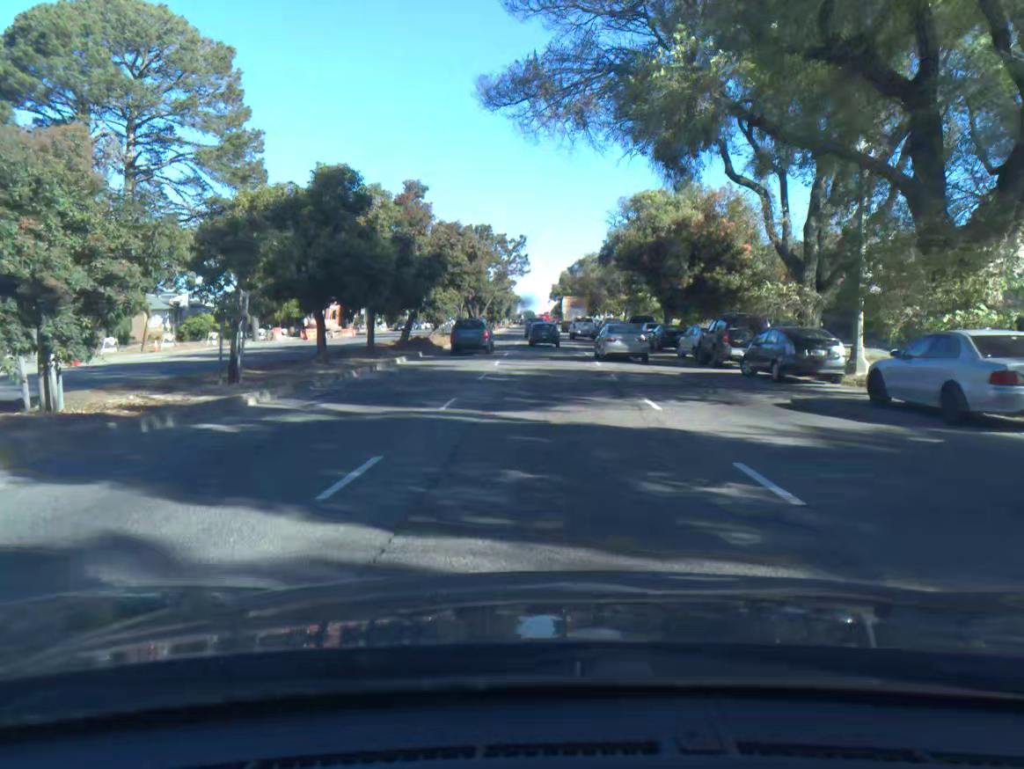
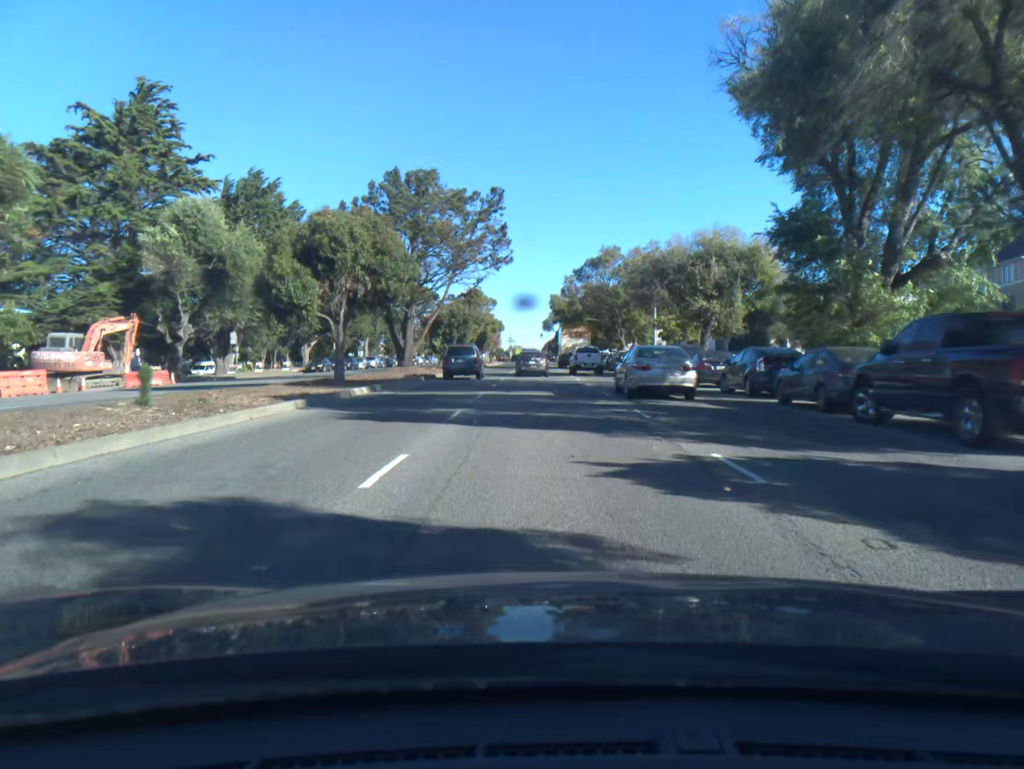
(+0.1, +42.0) m; +1°
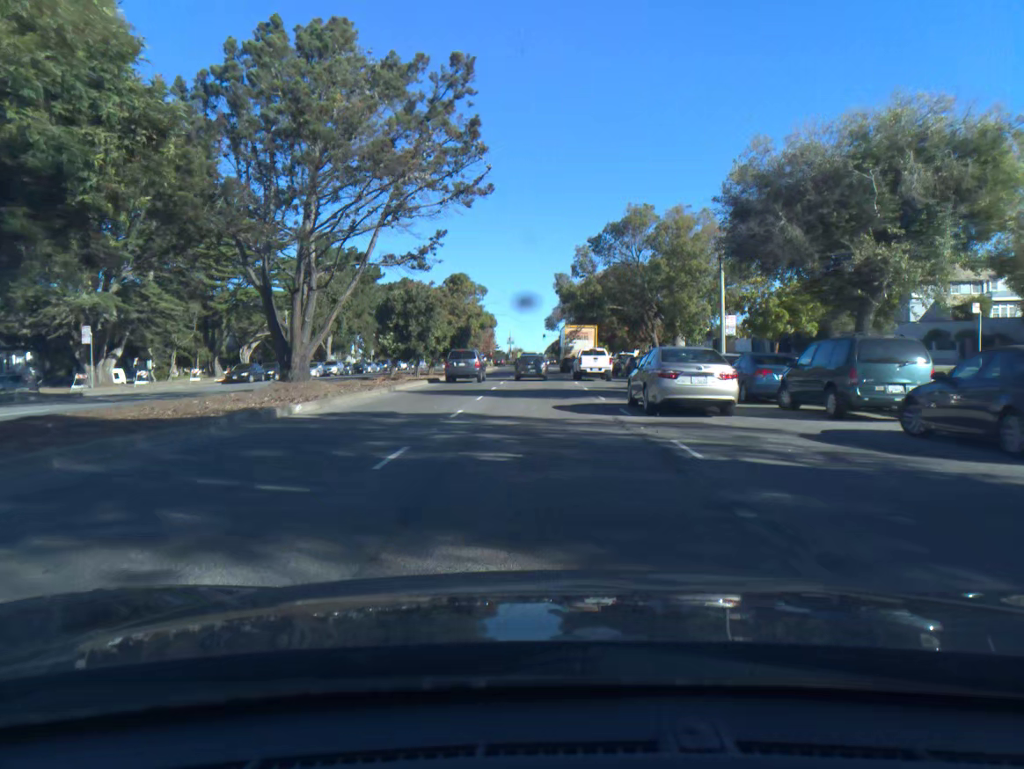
(0.0, +20.3) m; 0°
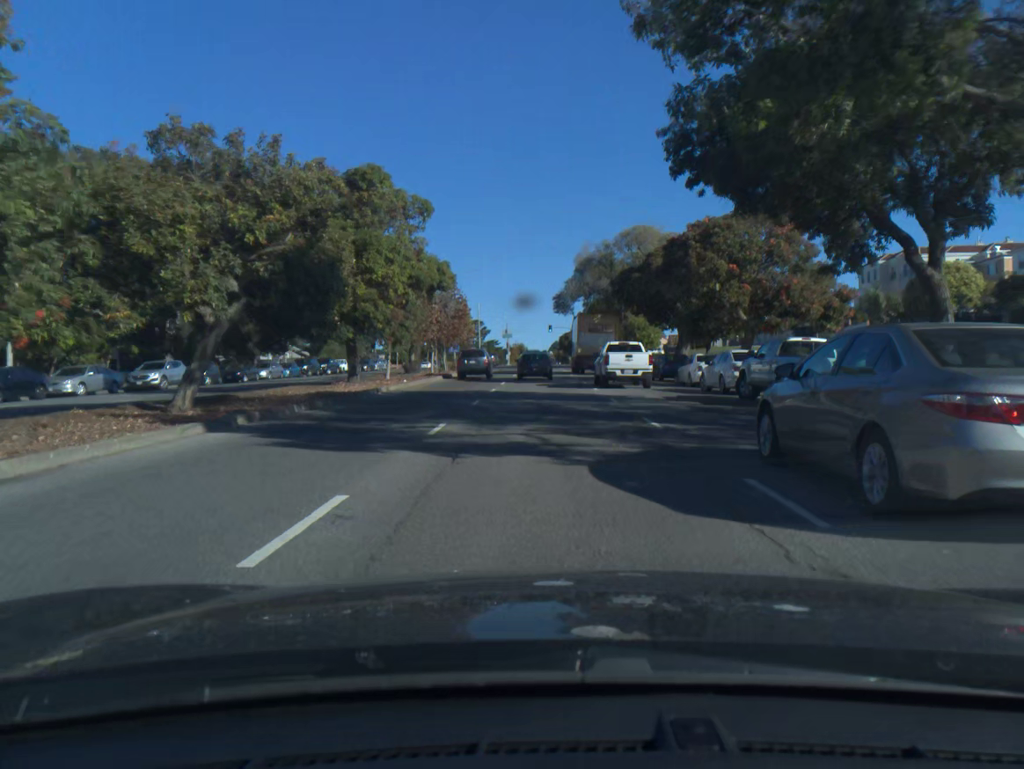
(-0.2, +39.4) m; 0°
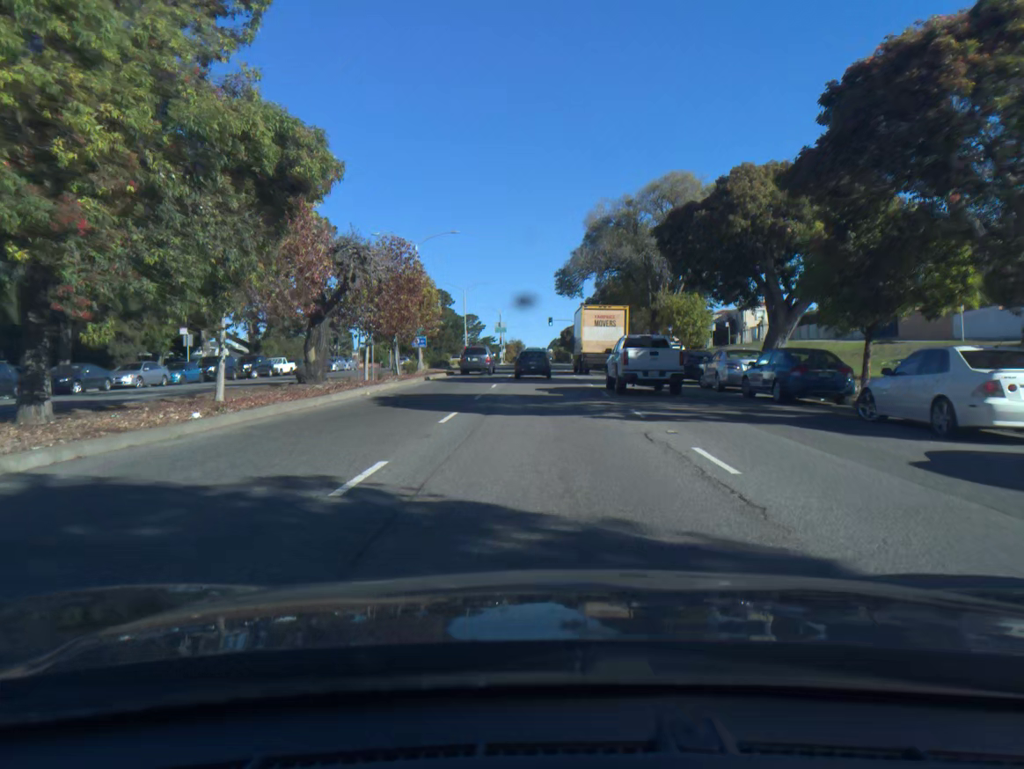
(0.0, +20.0) m; 0°
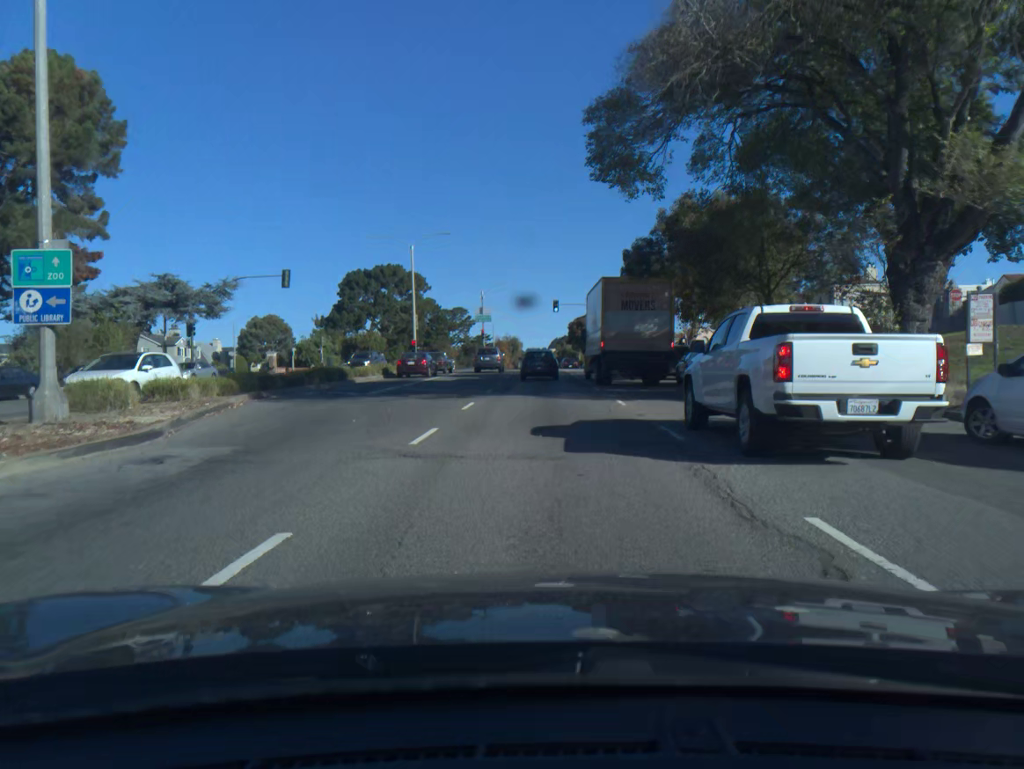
(-0.1, +39.5) m; 0°
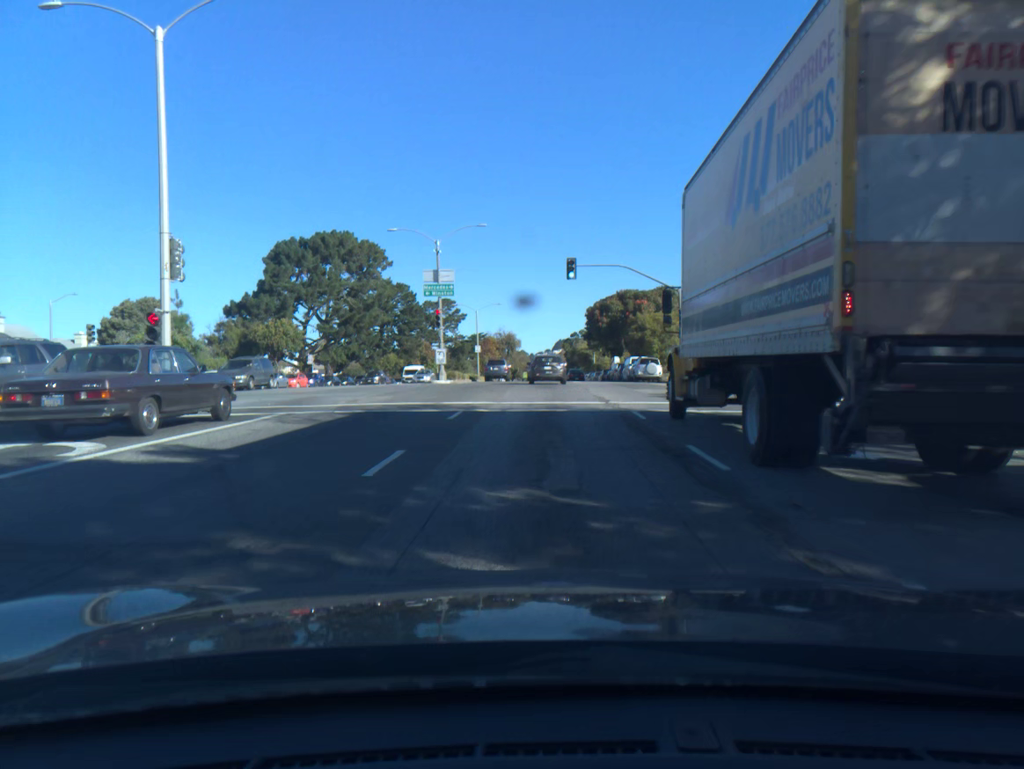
(0.0, +38.1) m; 0°
